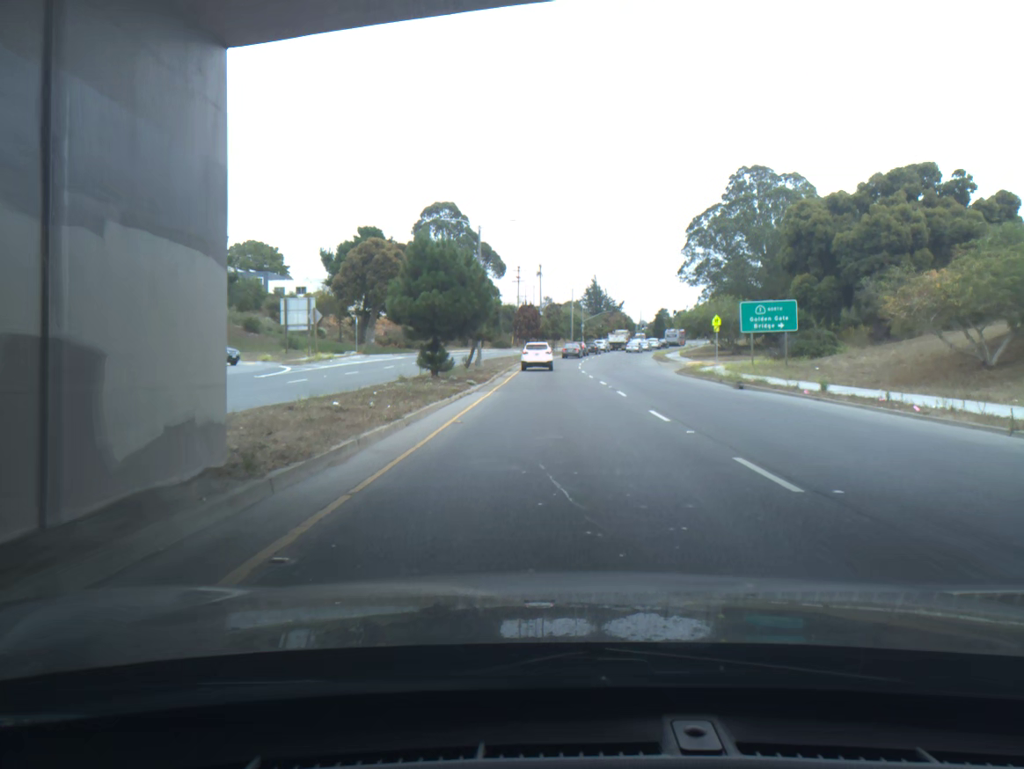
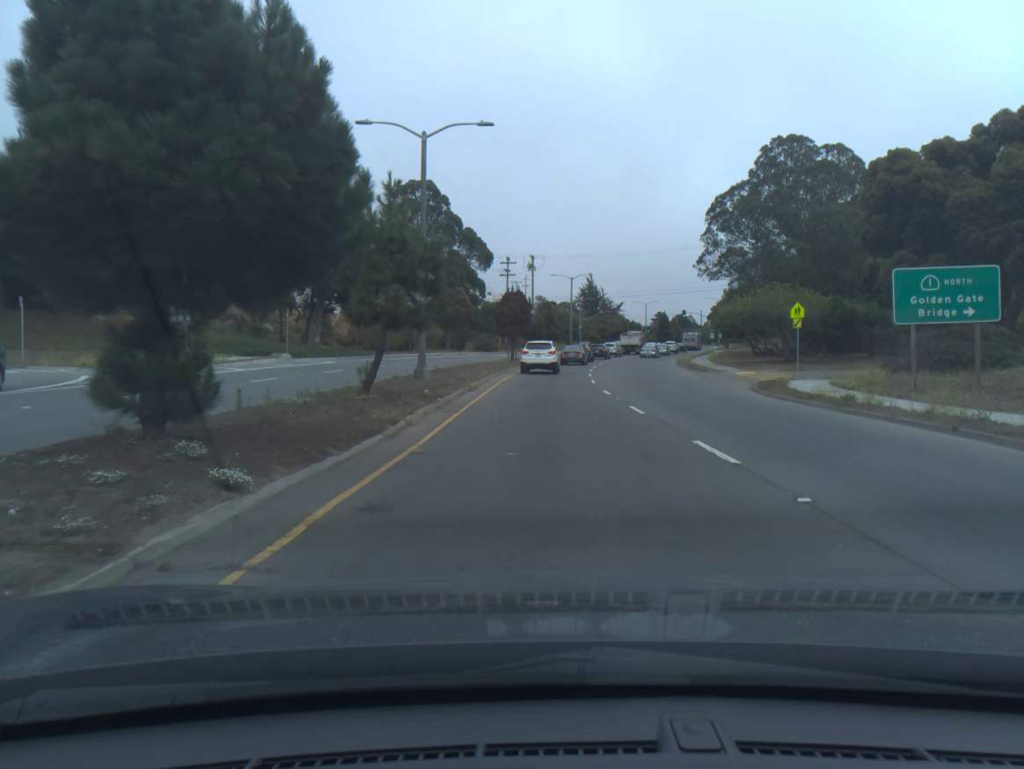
(+0.1, +20.7) m; 0°
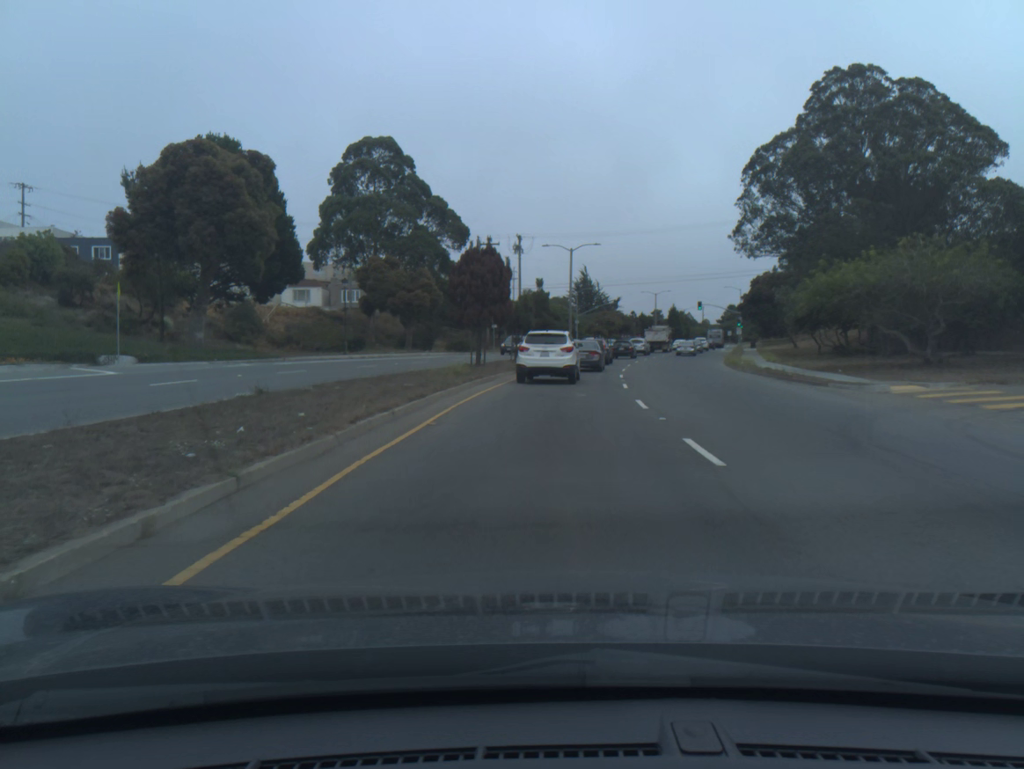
(+0.2, +23.1) m; +1°
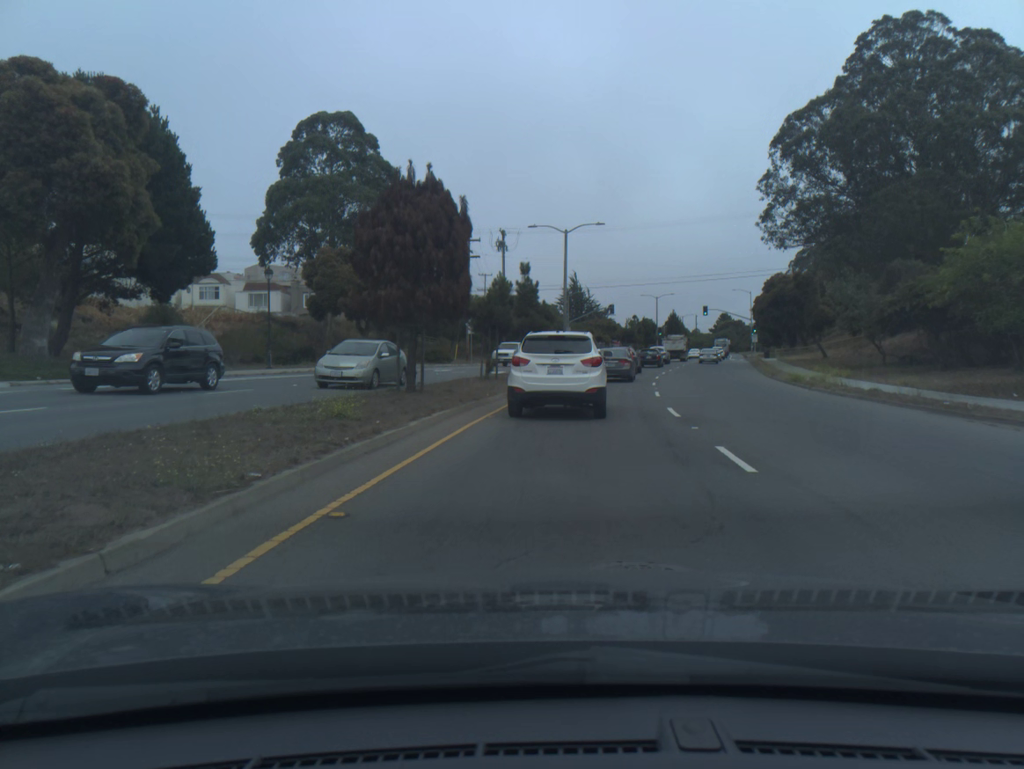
(+0.1, +14.7) m; +1°
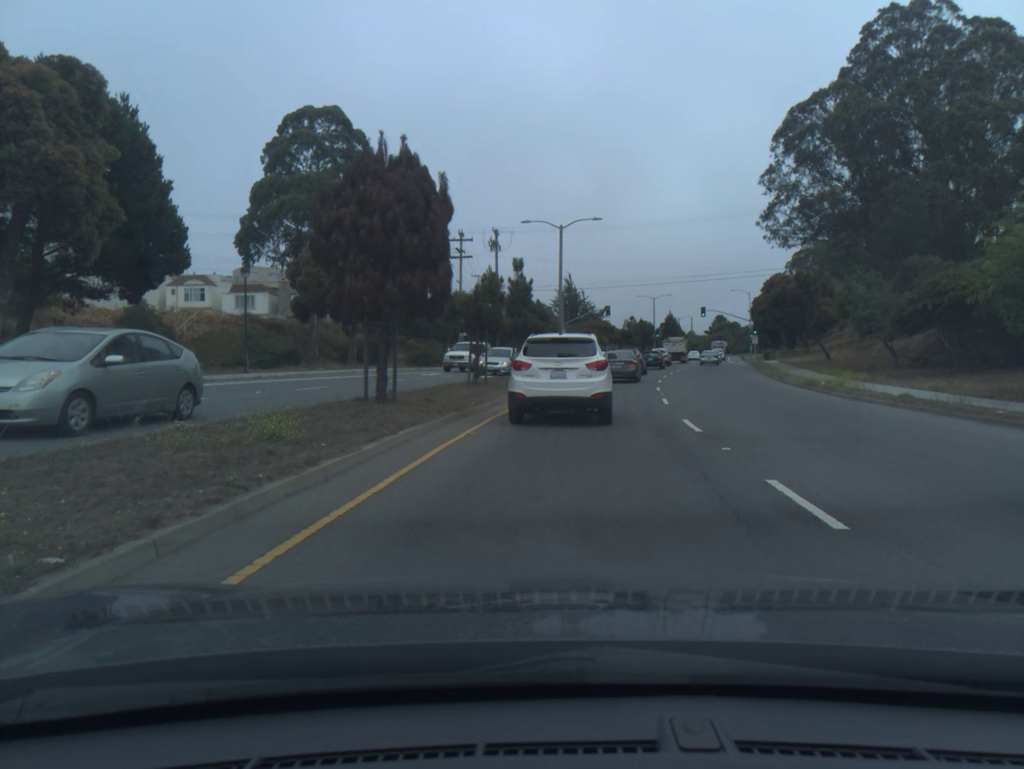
(0.0, +2.6) m; 0°
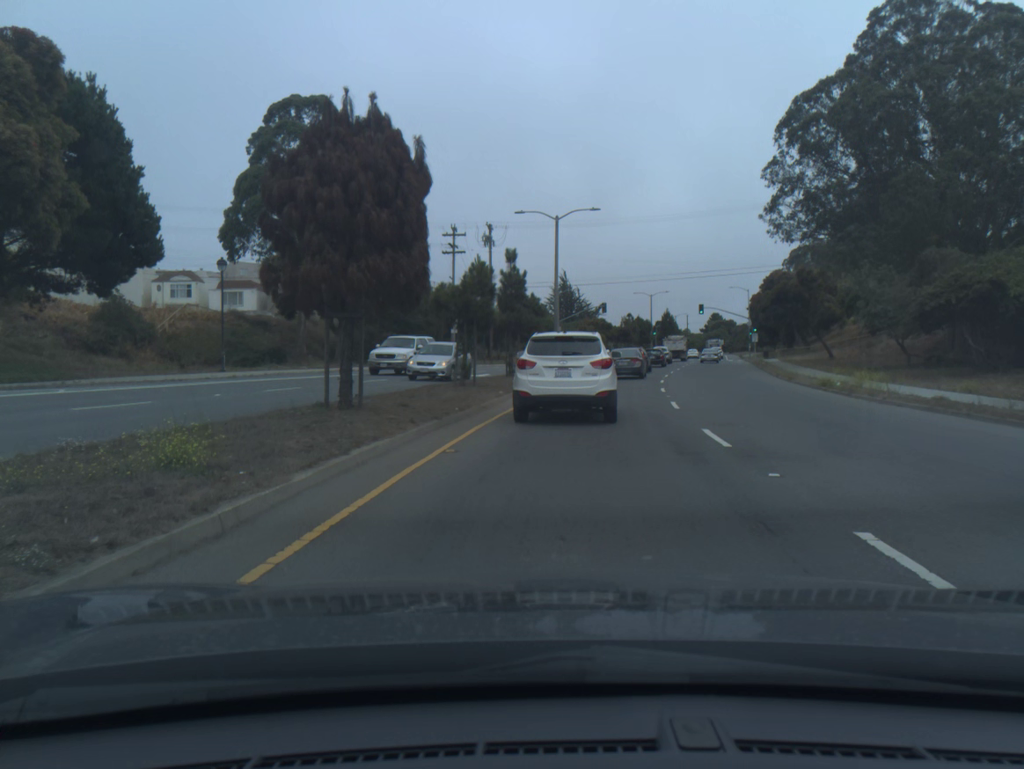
(0.0, +2.4) m; 0°
